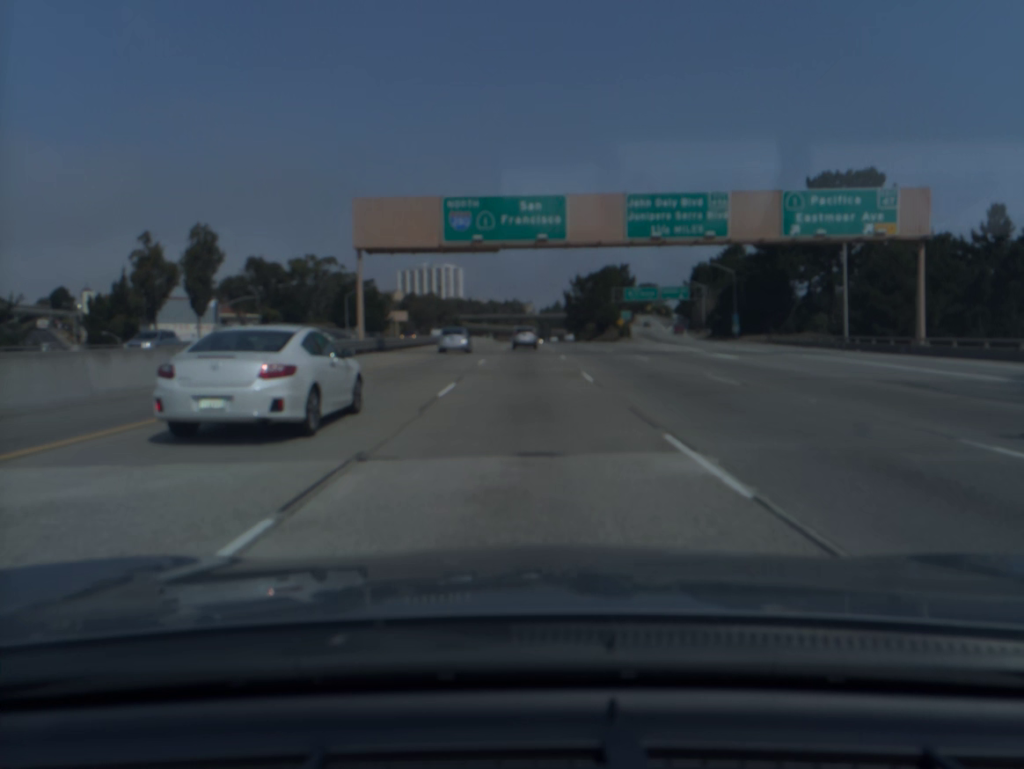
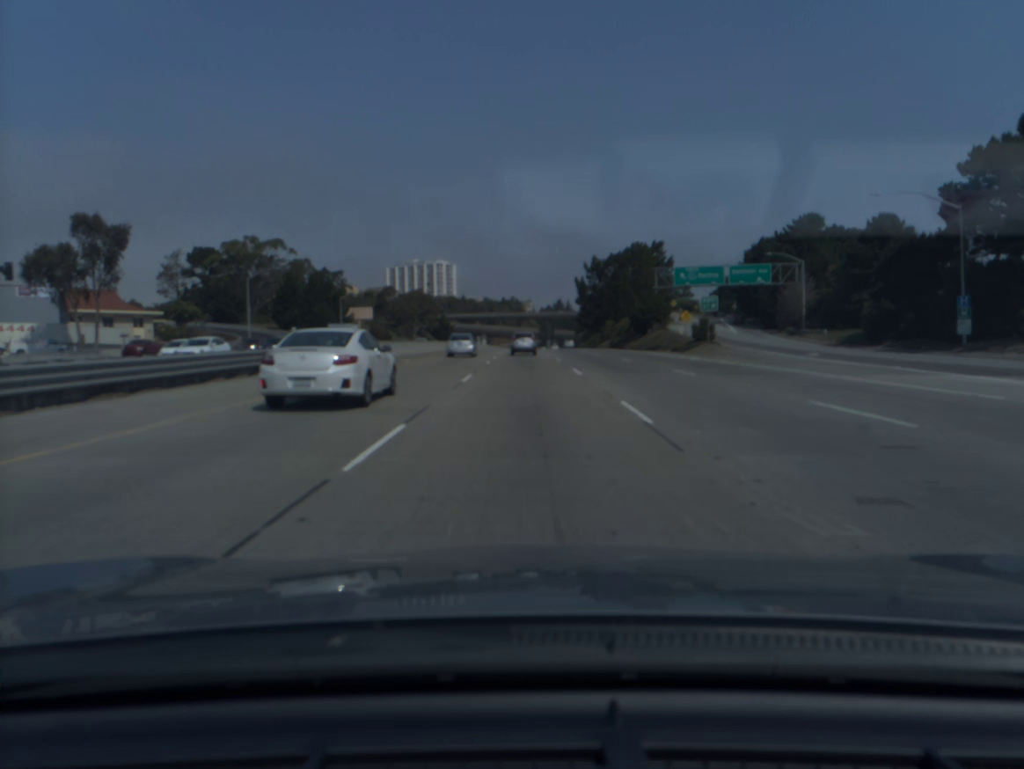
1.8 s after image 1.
(0.0, +53.2) m; 0°
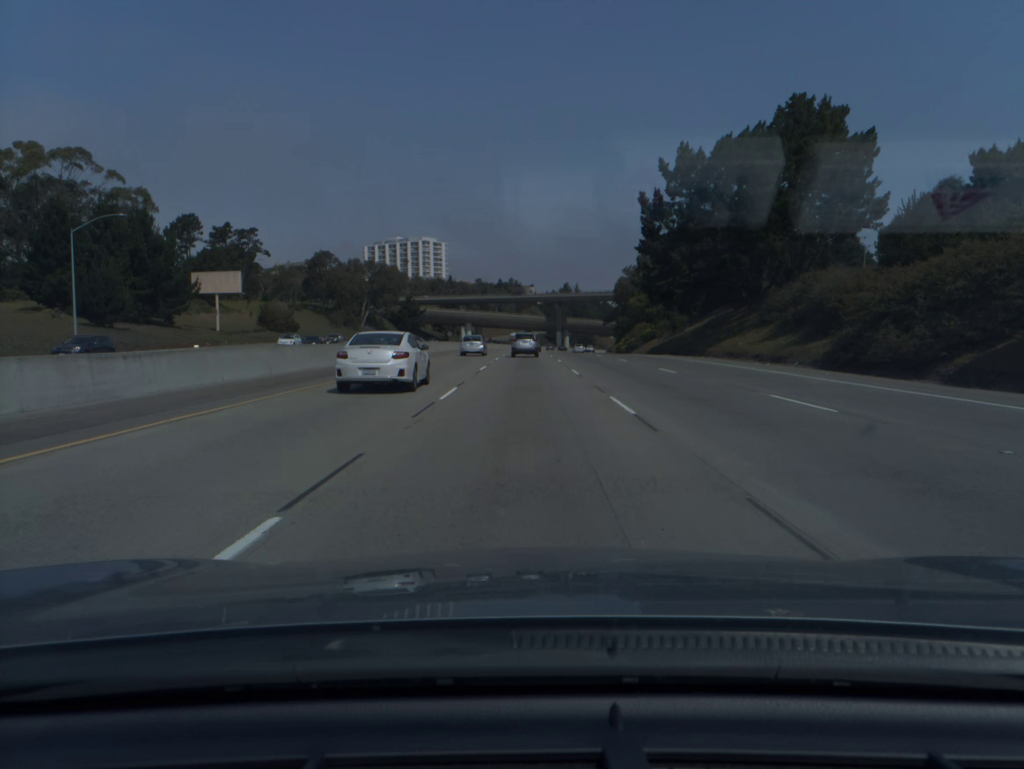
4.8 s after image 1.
(0.0, +87.3) m; 0°
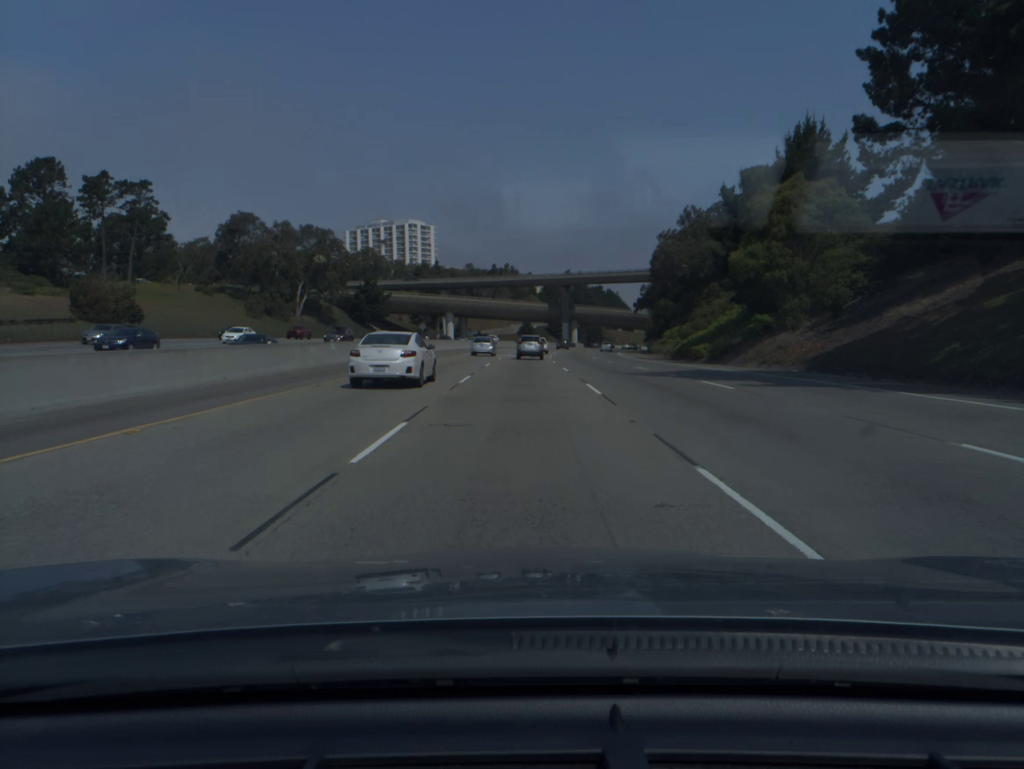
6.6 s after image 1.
(+0.1, +52.1) m; 0°
